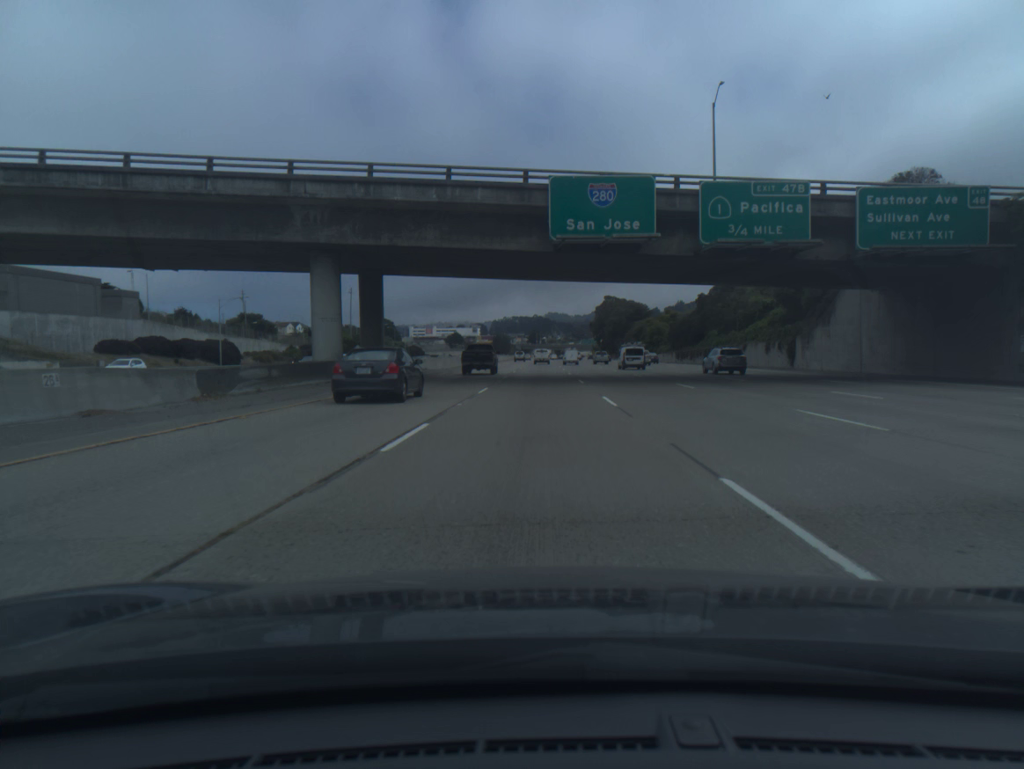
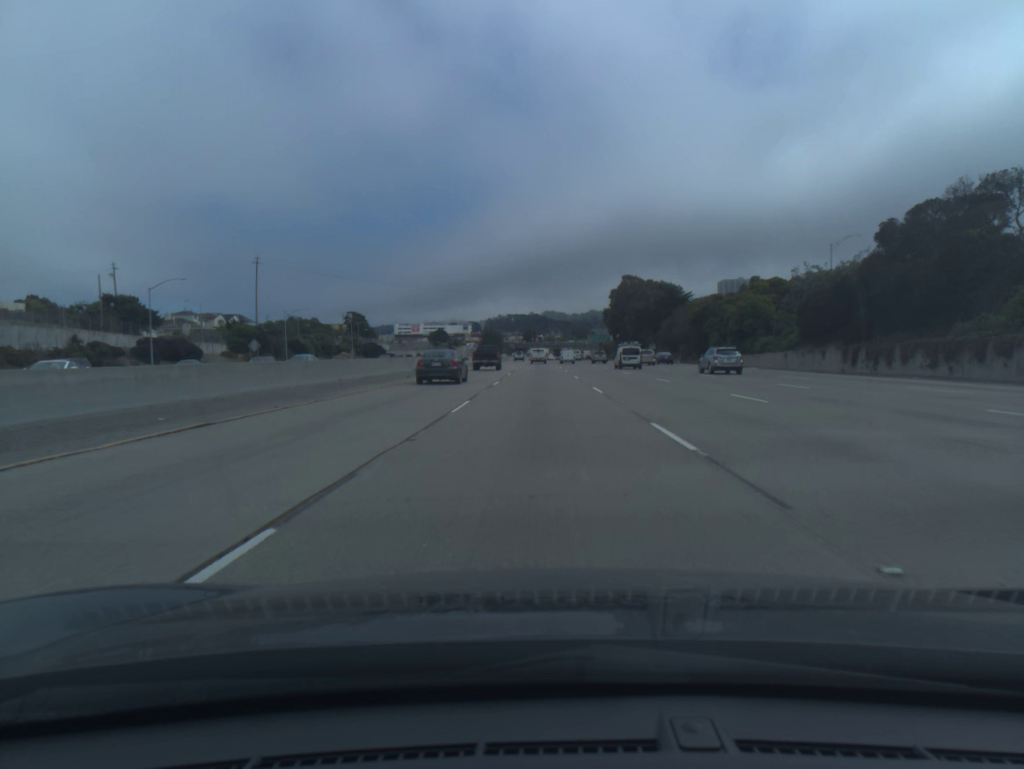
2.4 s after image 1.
(-0.2, +67.1) m; 0°
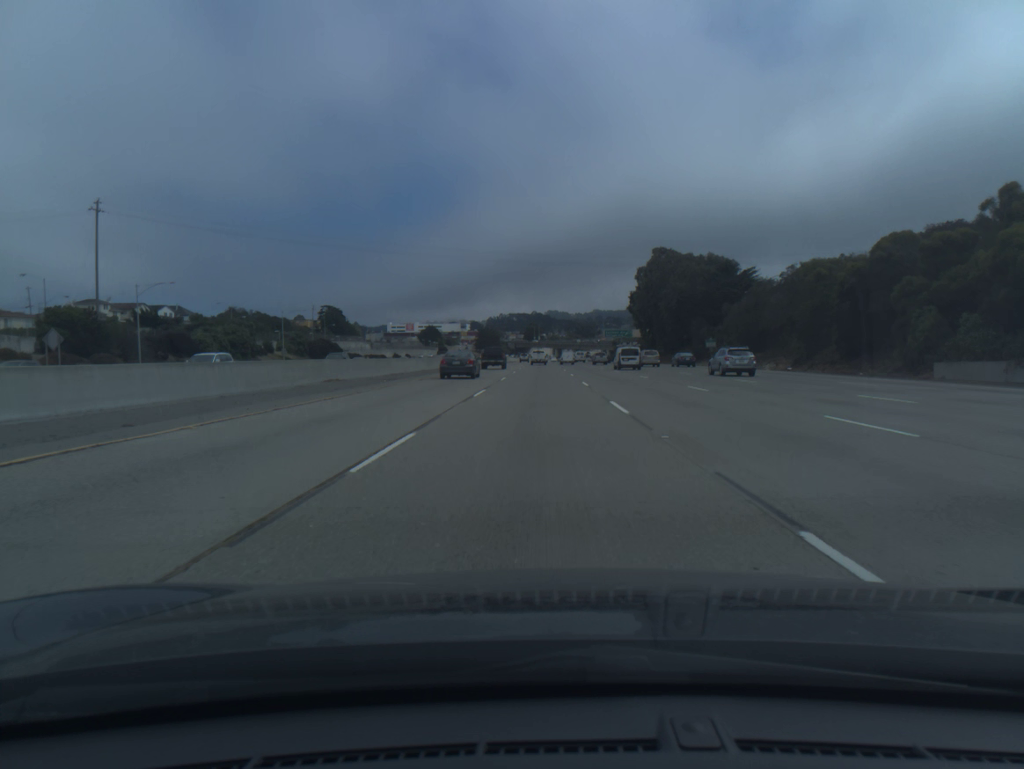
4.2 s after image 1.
(0.0, +51.9) m; 0°
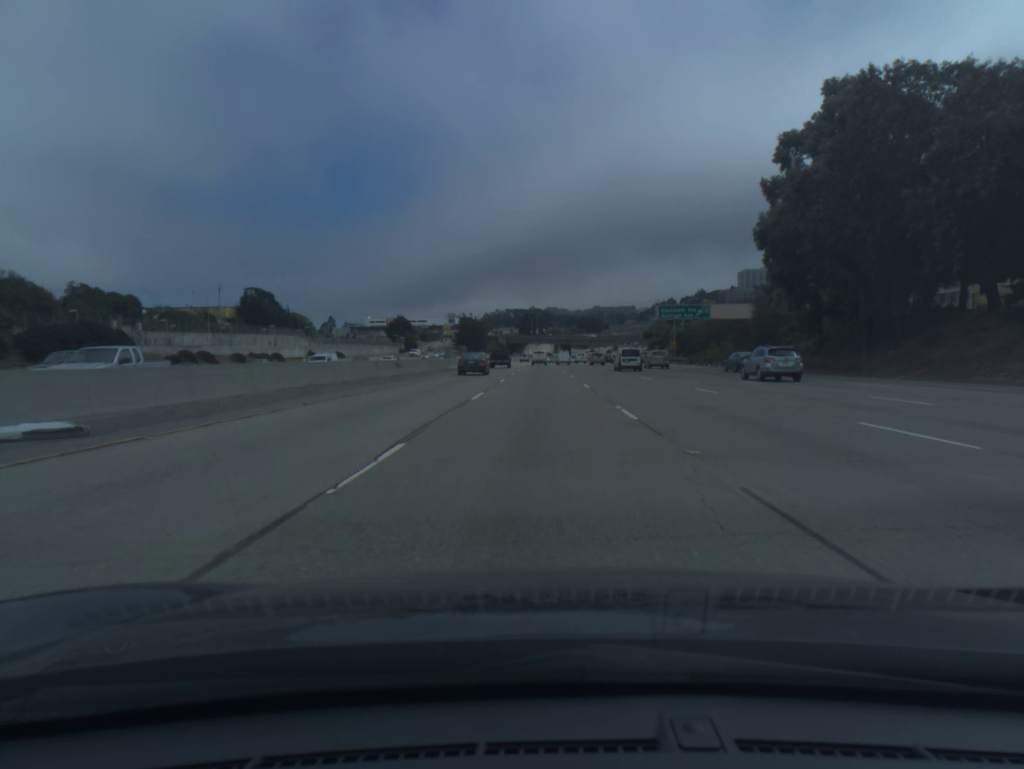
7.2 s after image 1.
(-0.1, +89.2) m; 0°
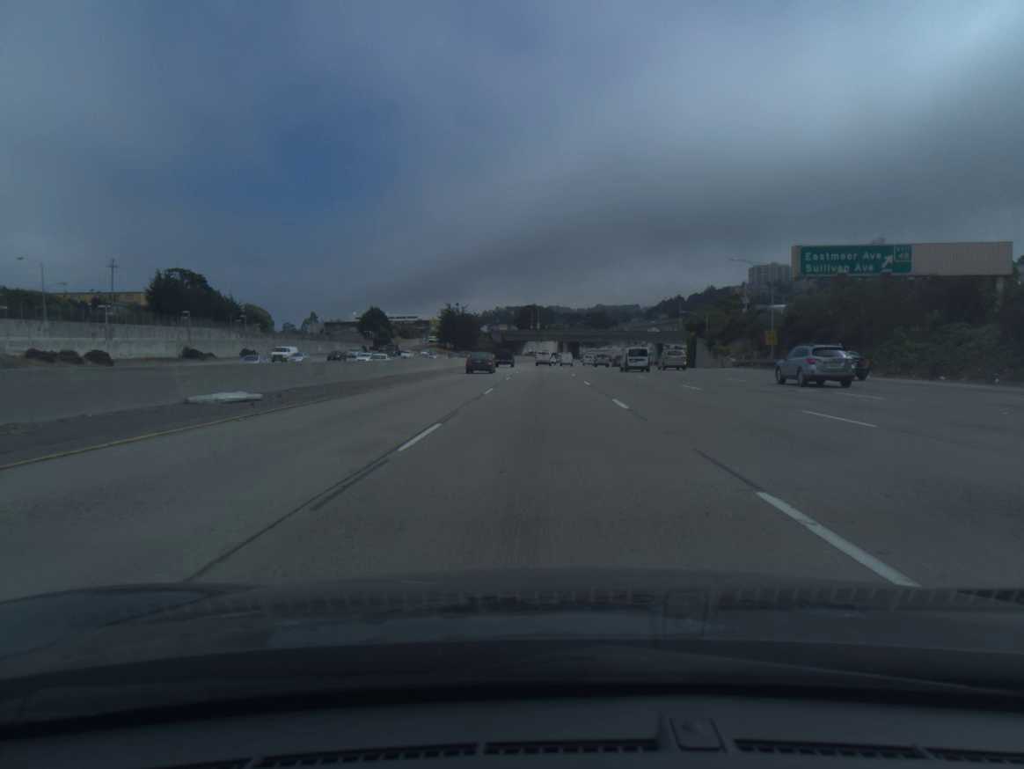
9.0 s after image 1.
(-0.1, +55.3) m; 0°
